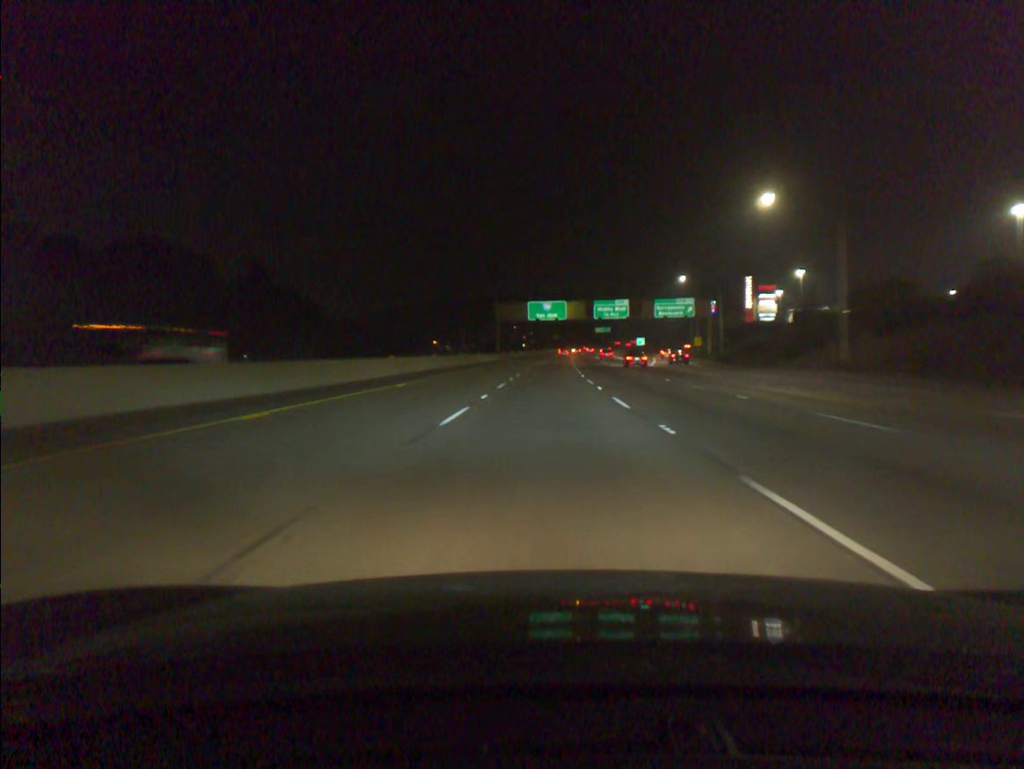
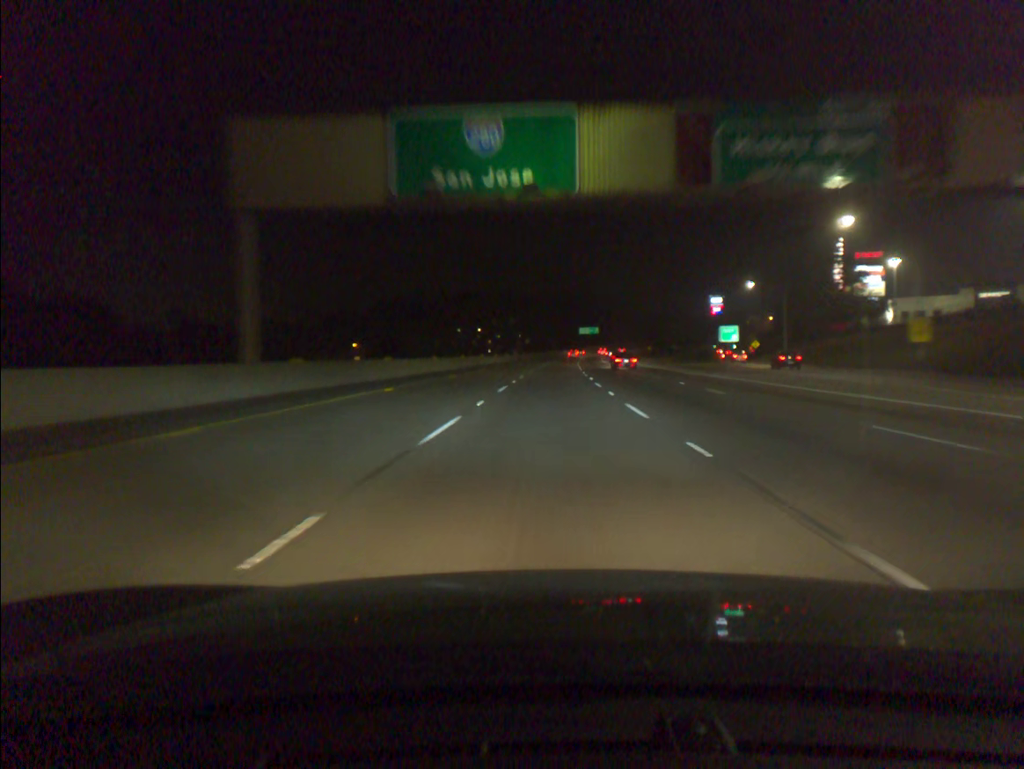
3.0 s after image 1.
(+1.6, +90.3) m; +2°
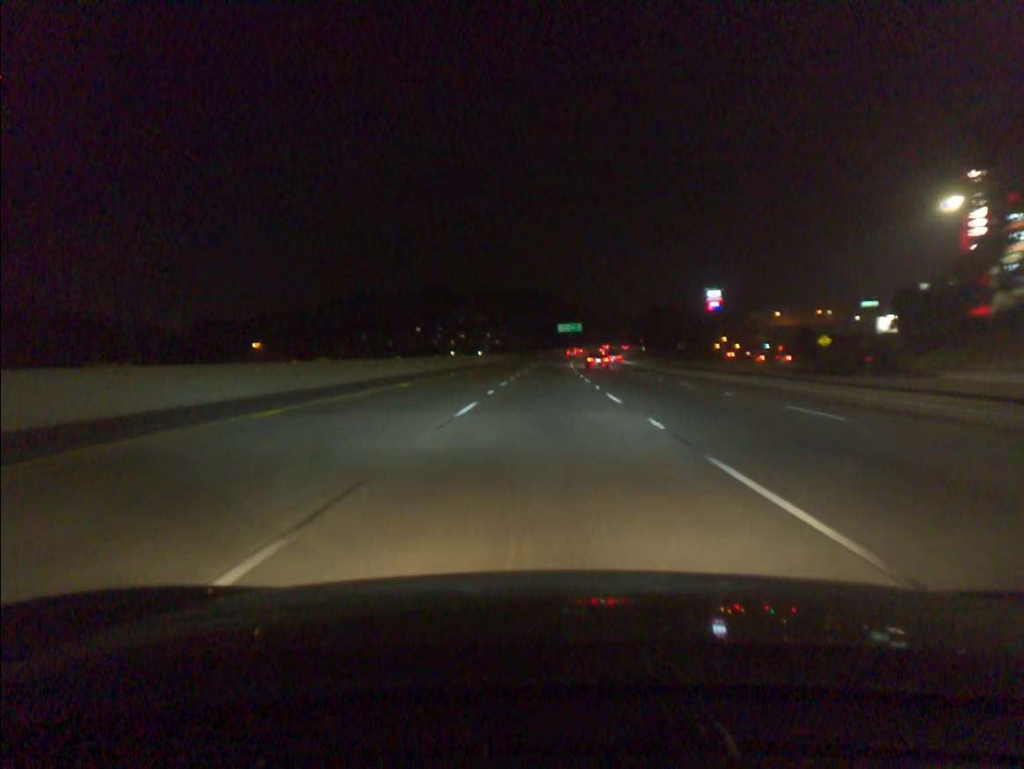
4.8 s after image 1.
(+0.9, +54.4) m; +2°
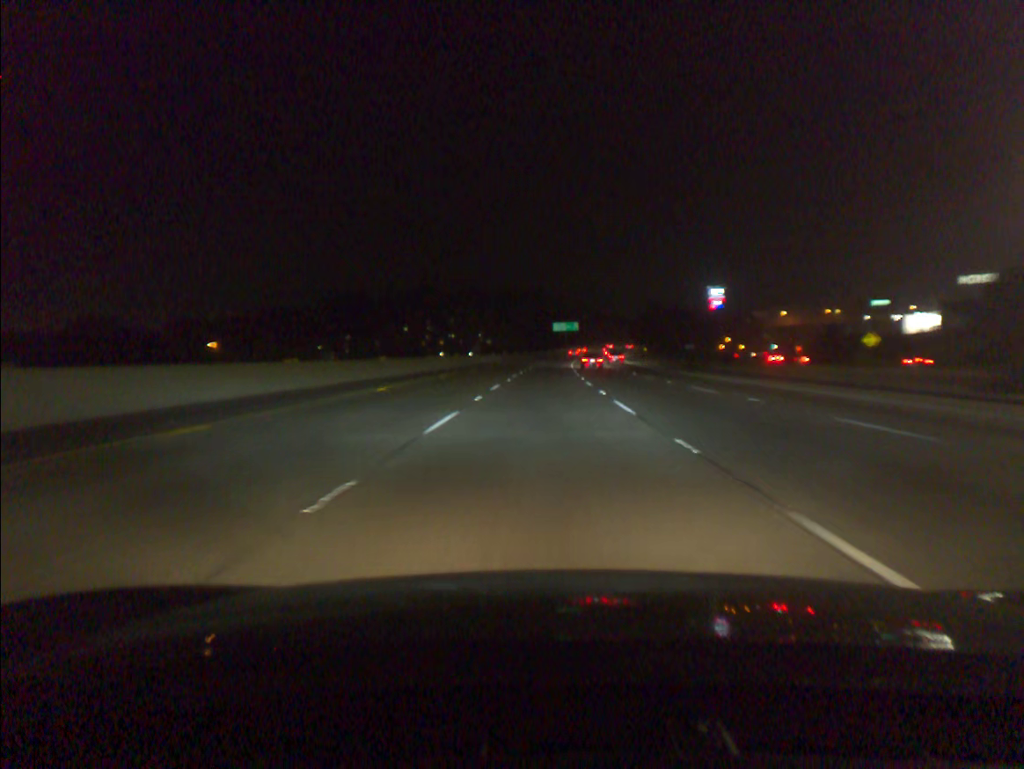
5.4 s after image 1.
(+0.1, +18.2) m; 0°
